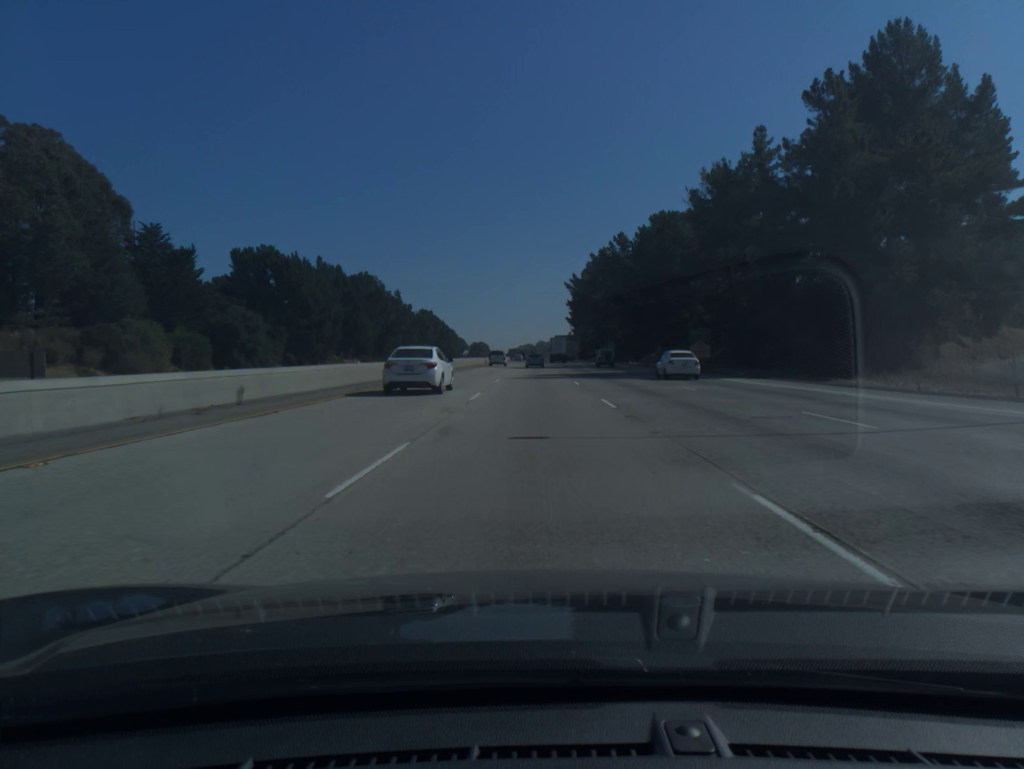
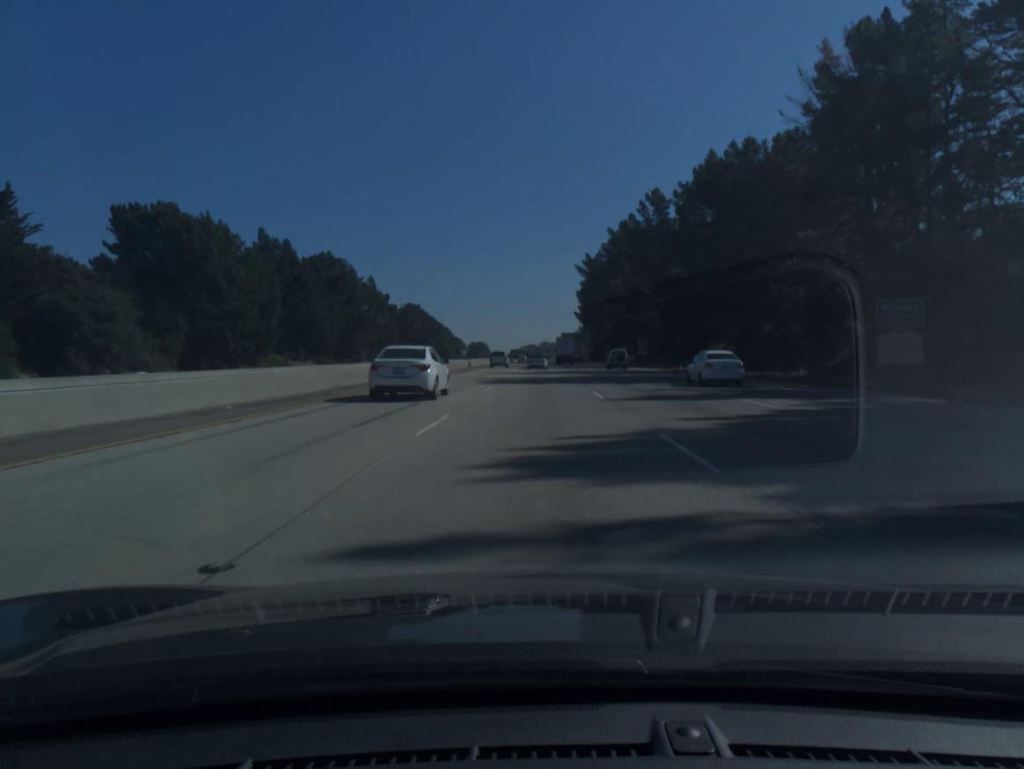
(-0.1, +38.6) m; 0°
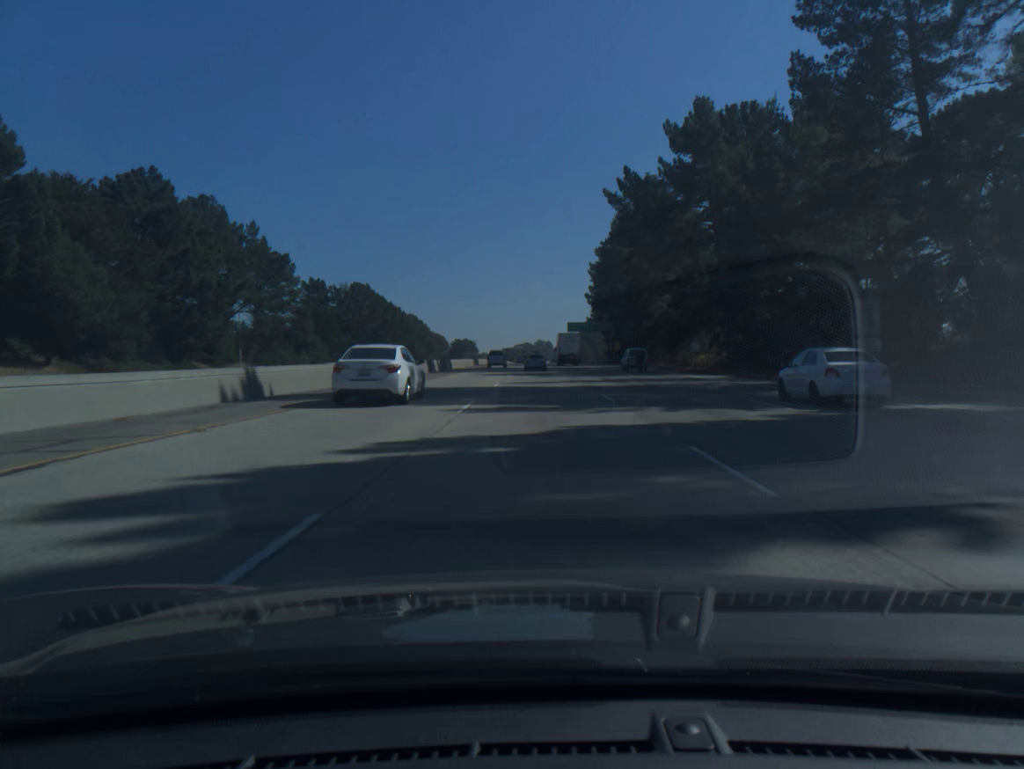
(0.0, +74.7) m; 0°
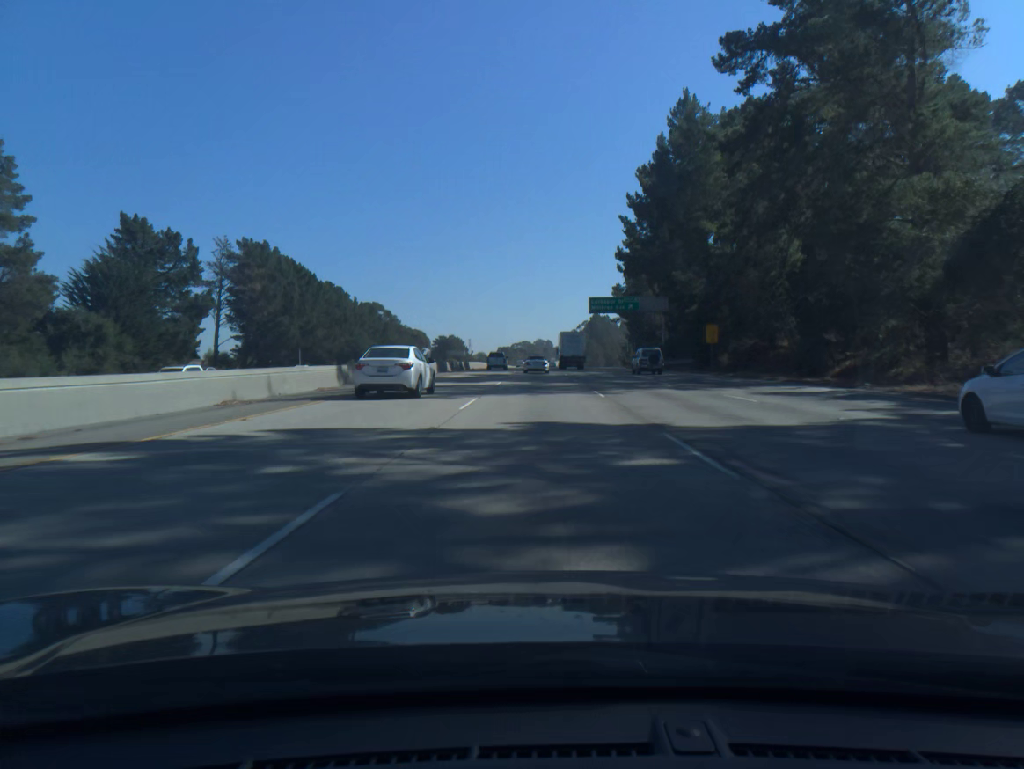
(+0.1, +71.5) m; 0°
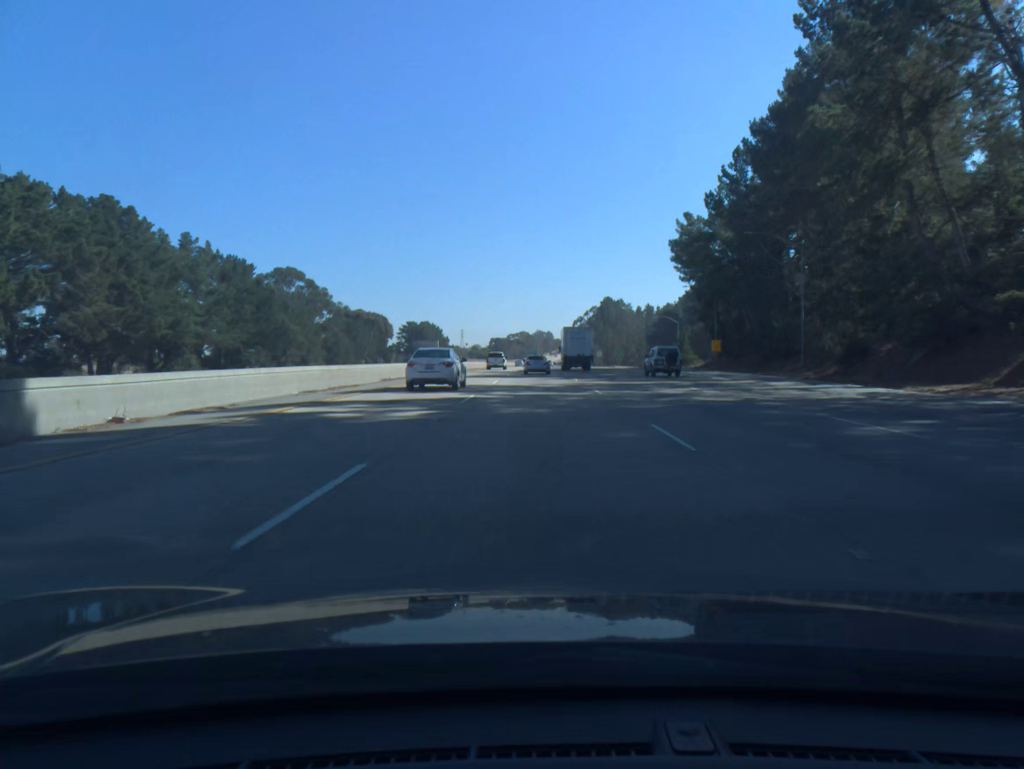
(+0.2, +85.9) m; 0°
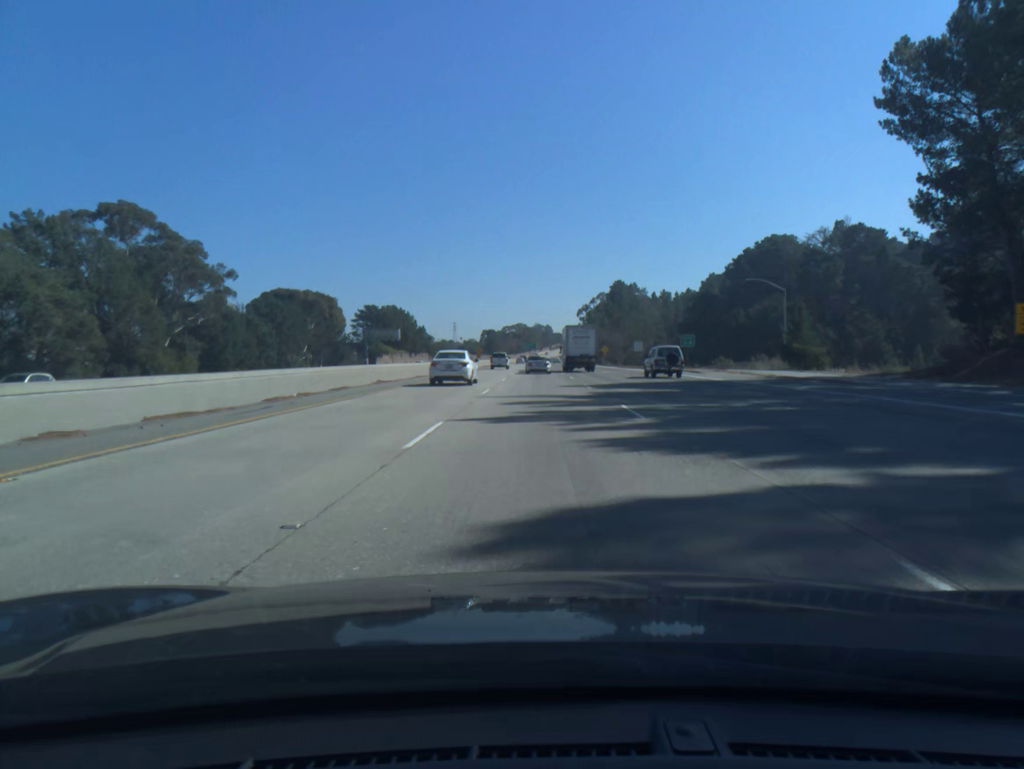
(-0.1, +67.2) m; 0°
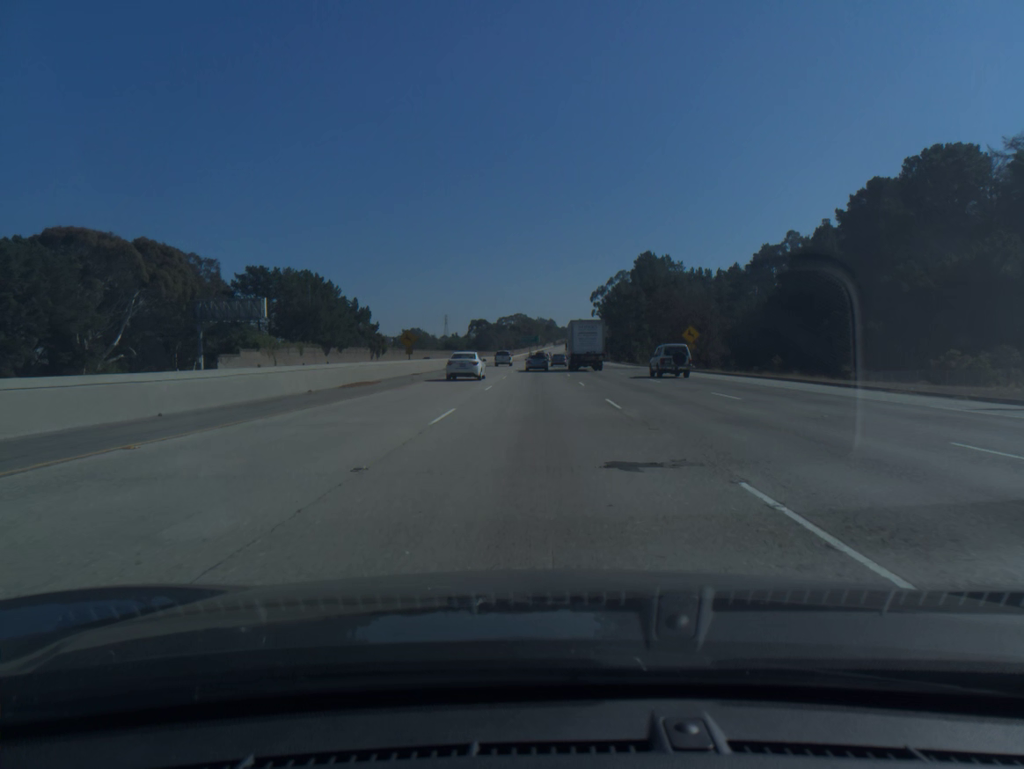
(+0.2, +84.7) m; 0°
